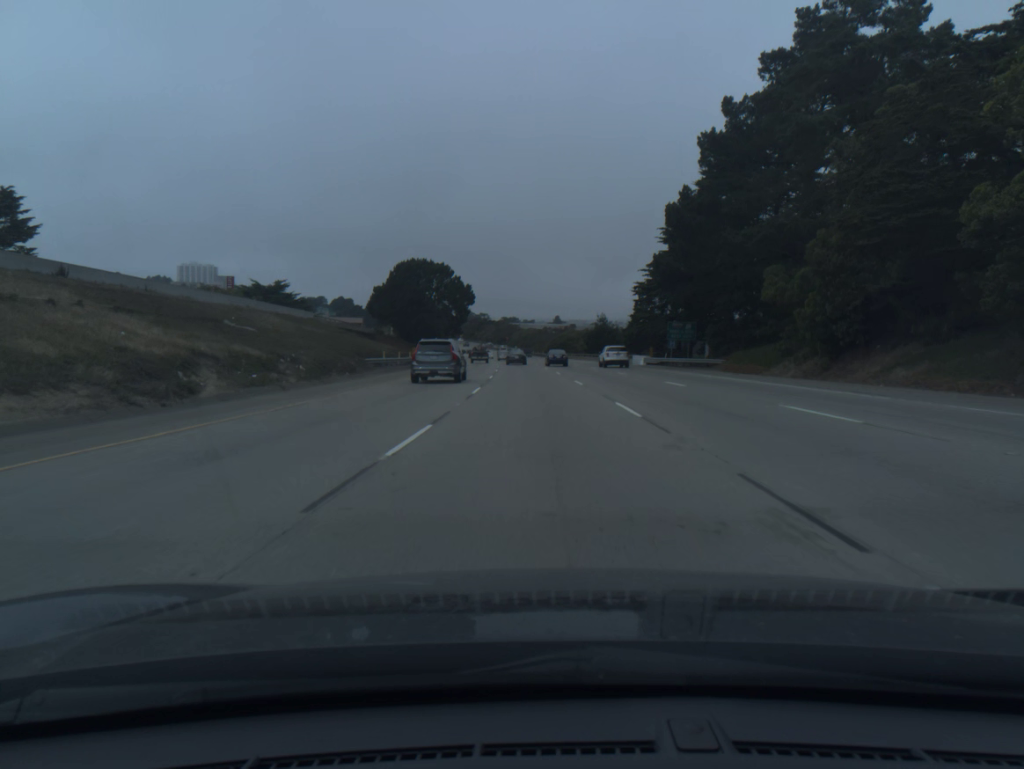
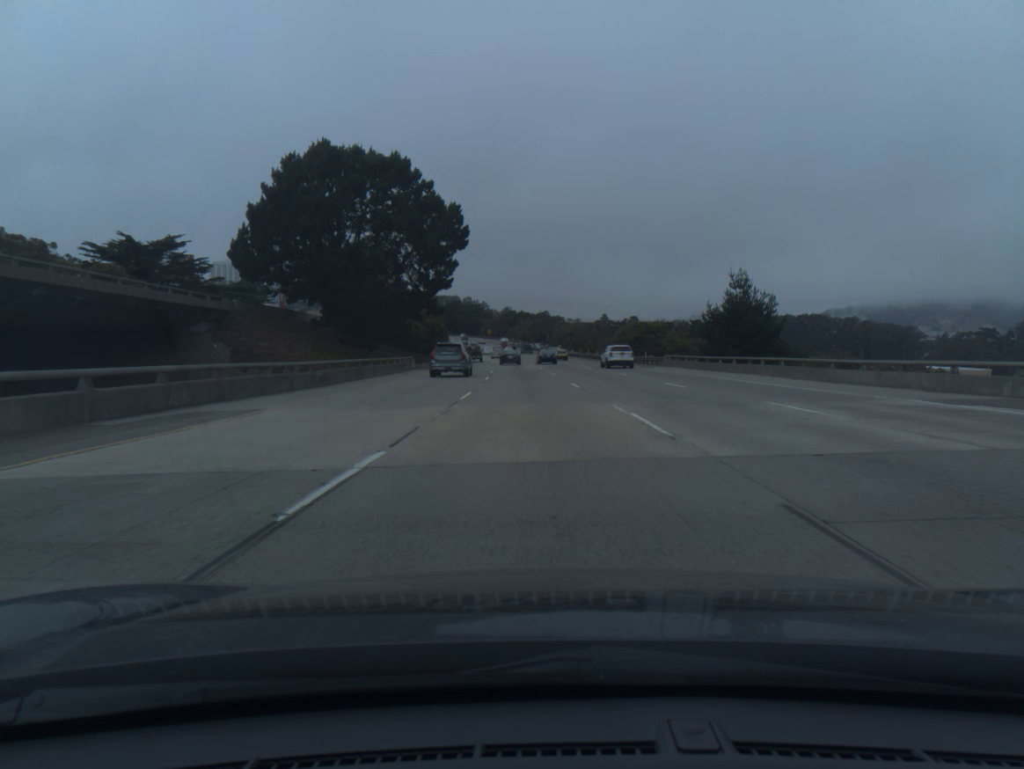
(-2.0, +74.1) m; -3°
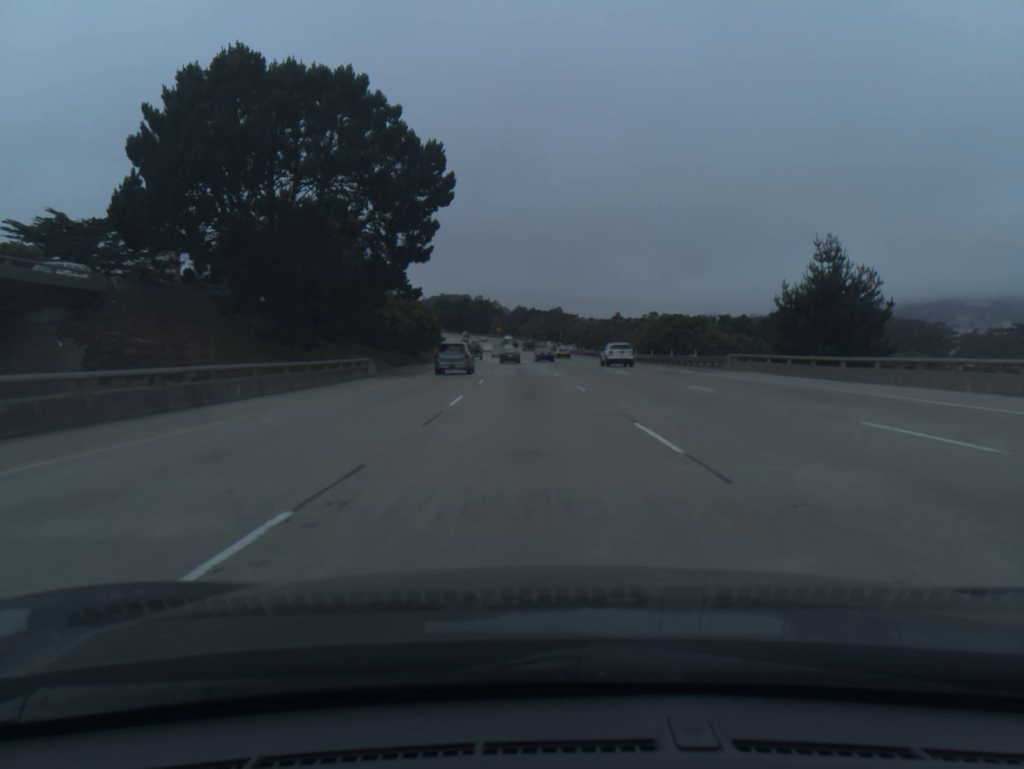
(-0.1, +18.5) m; -1°
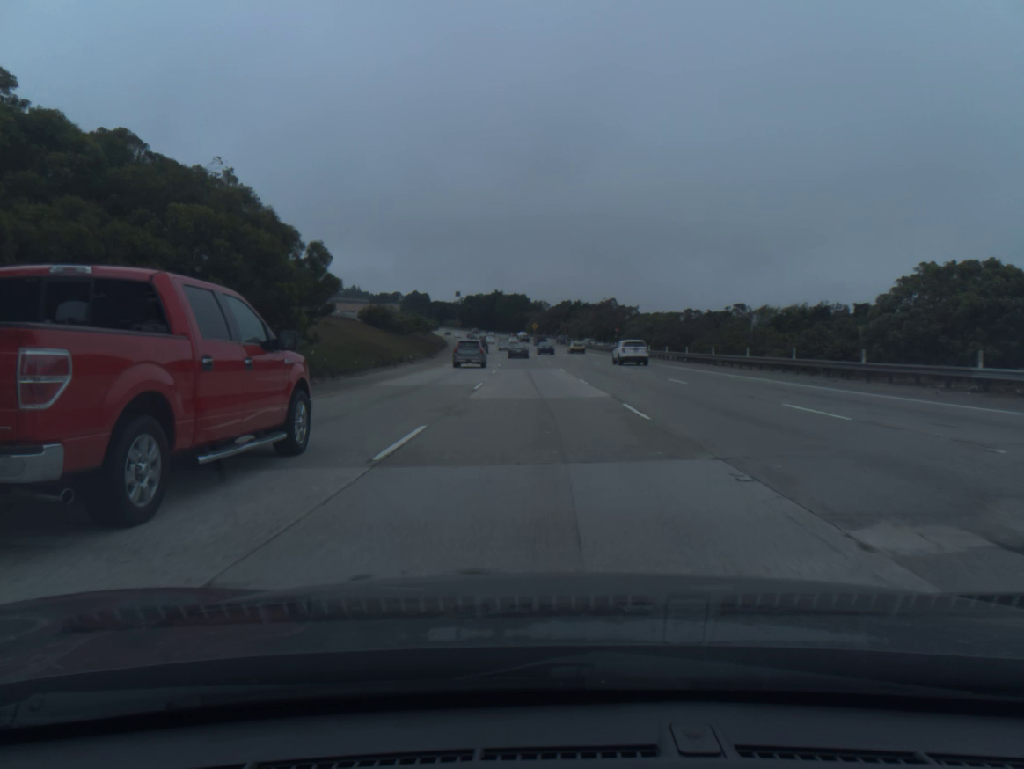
(-1.6, +55.7) m; -3°
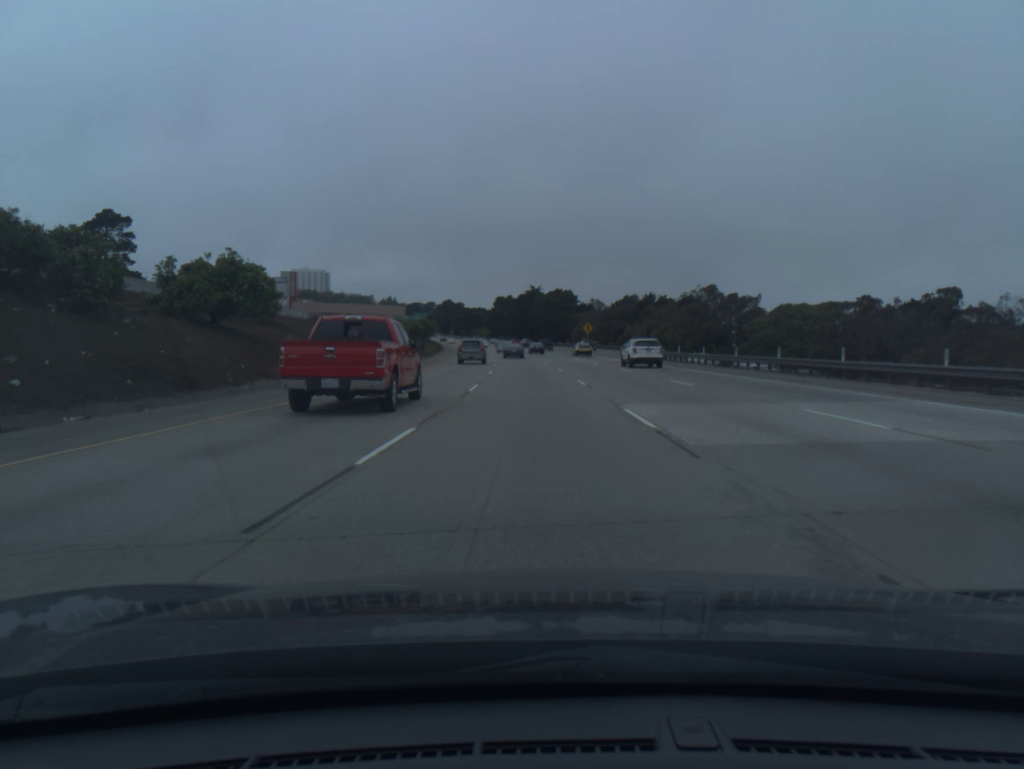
(-2.0, +74.0) m; -3°
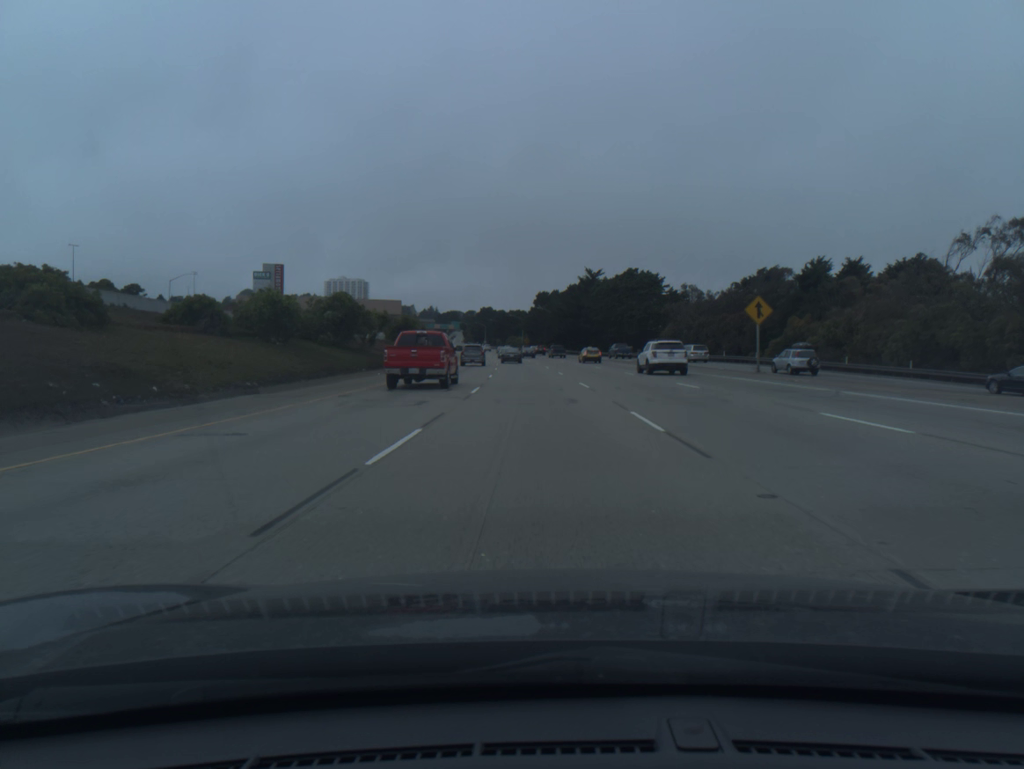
(-2.3, +73.3) m; -4°
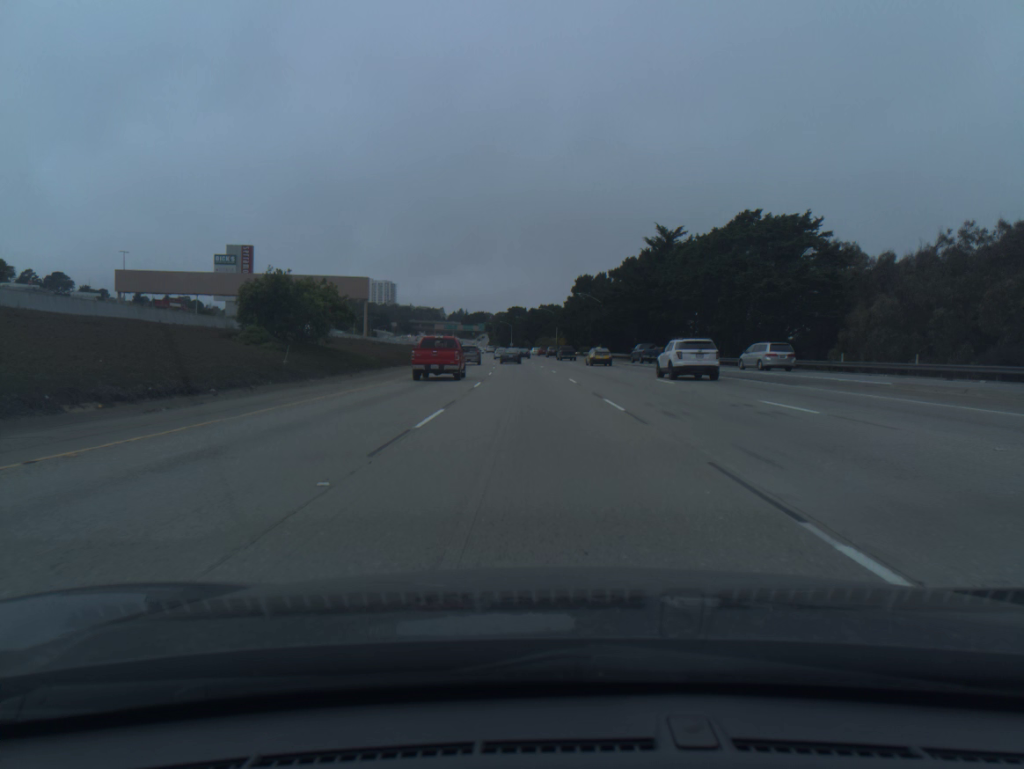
(-1.1, +54.5) m; -2°
